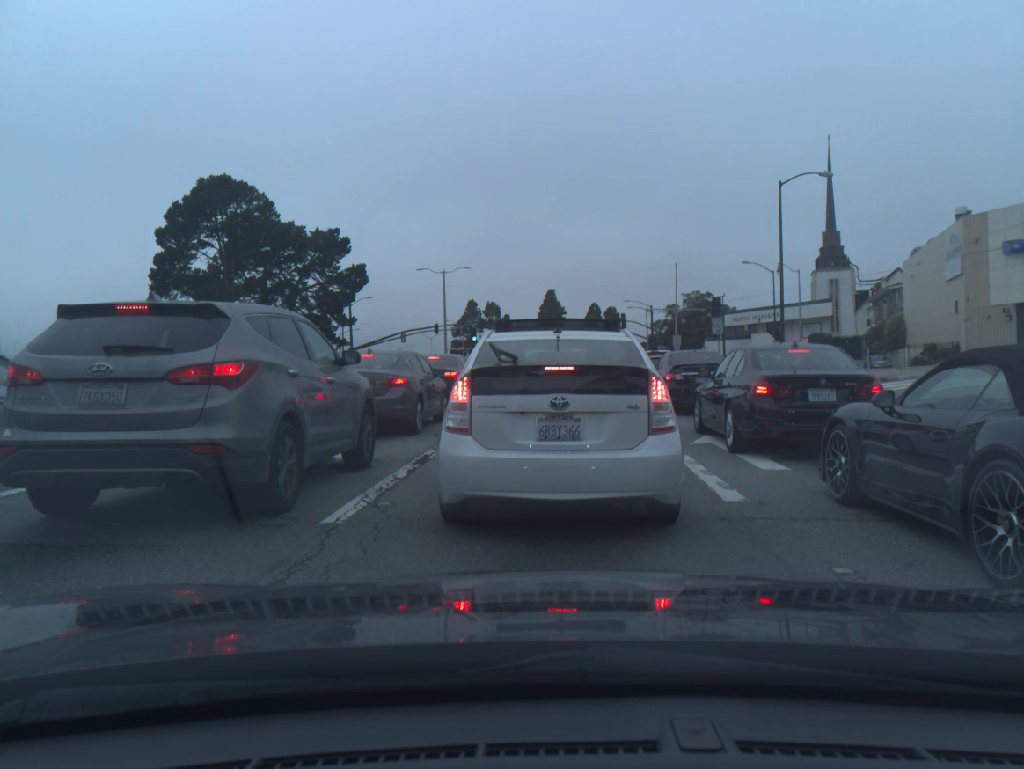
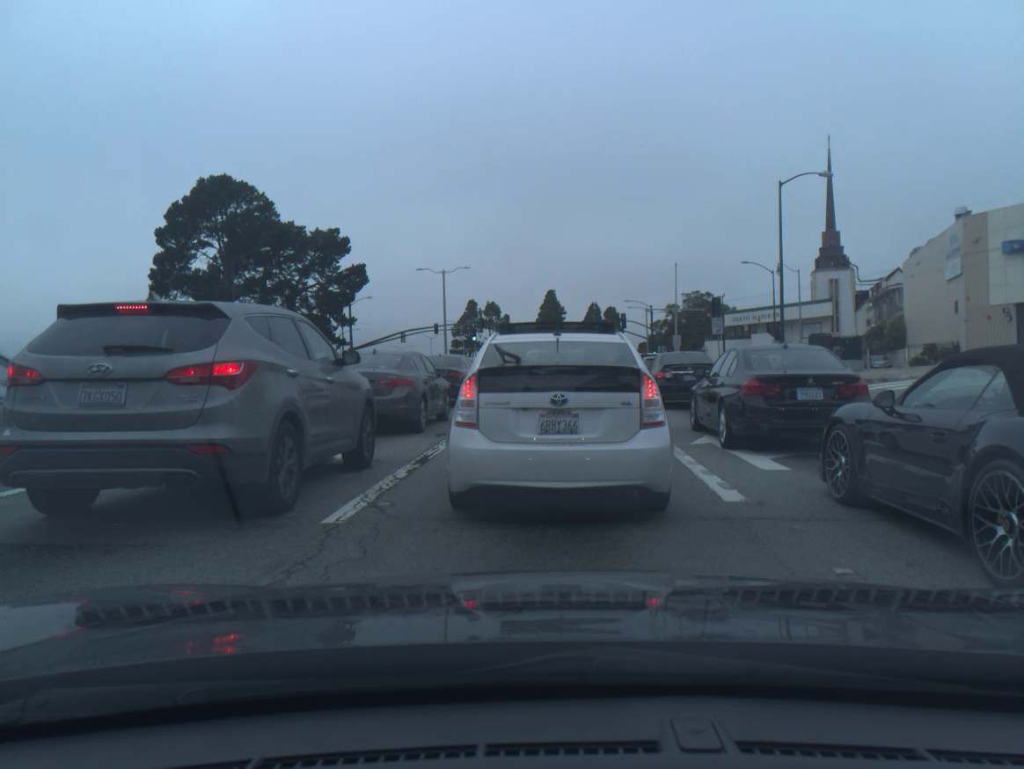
(0.0, +0.1) m; 0°
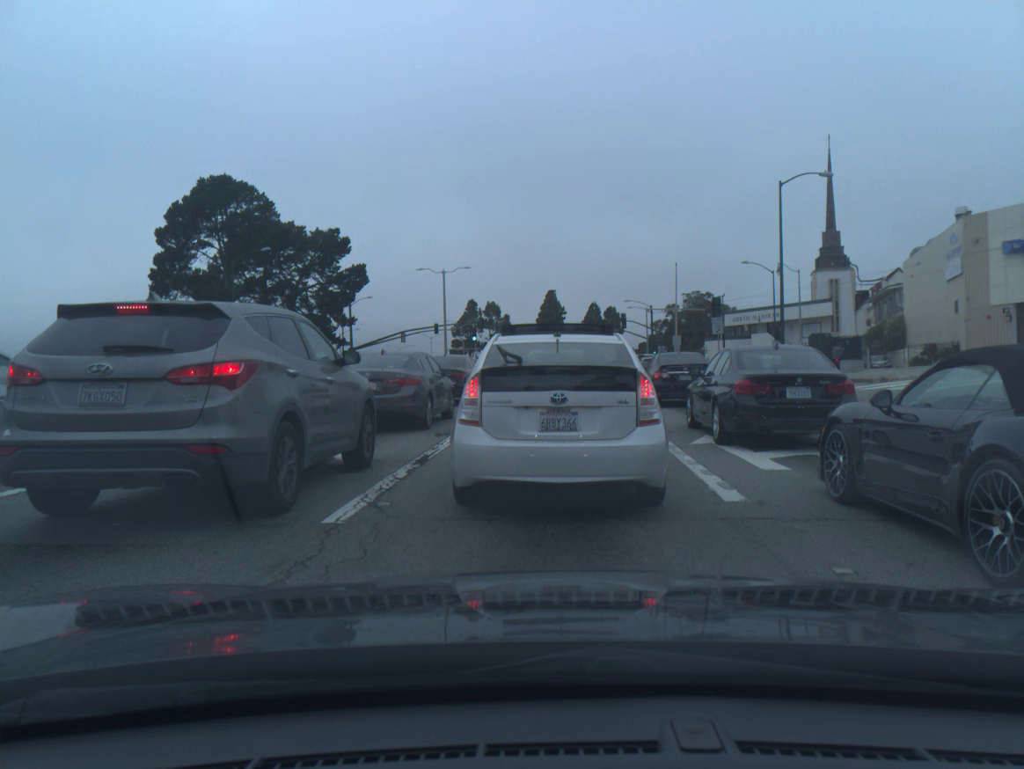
(0.0, 0.0) m; 0°
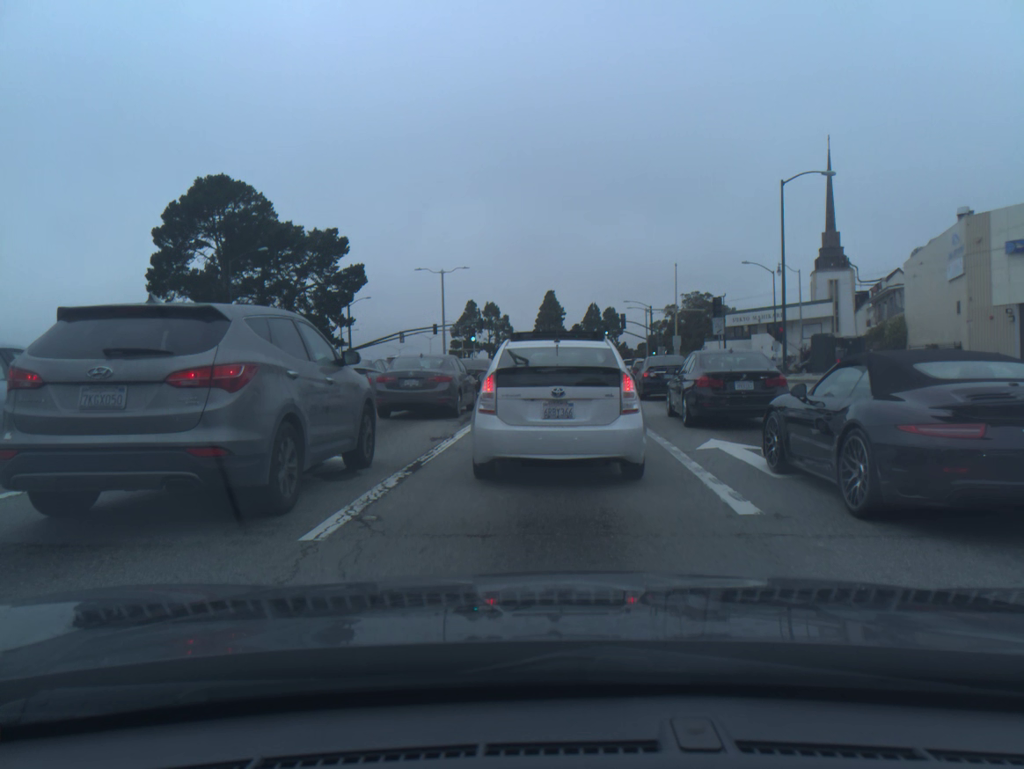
(0.0, +0.5) m; 0°
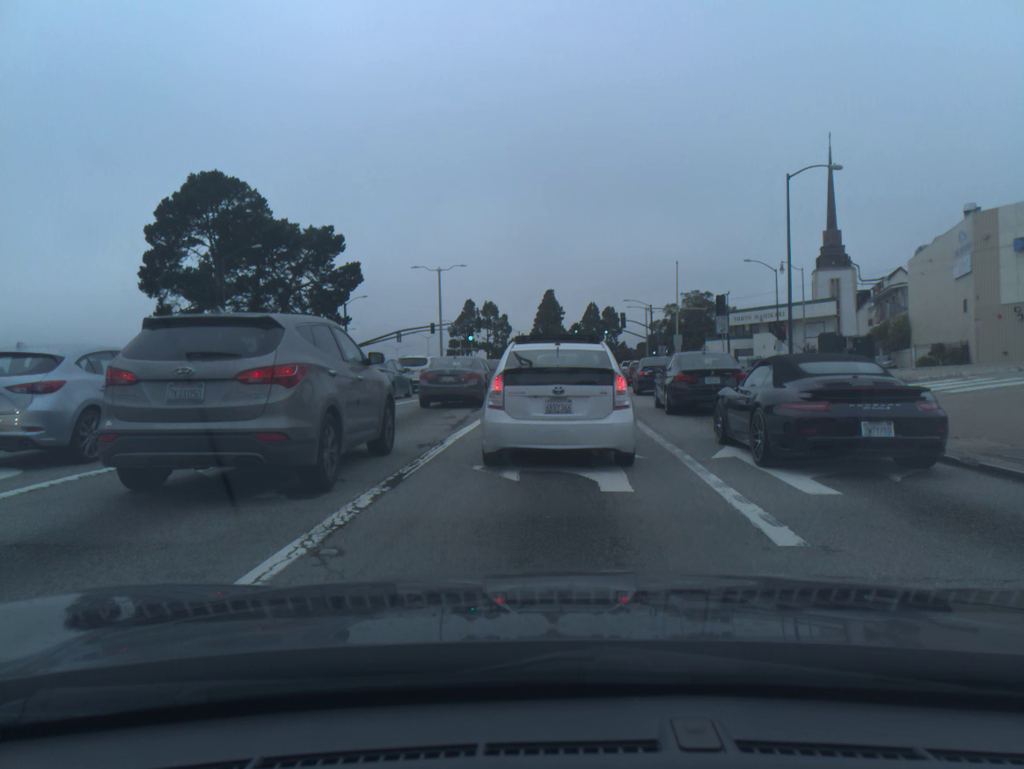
(0.0, +1.1) m; 0°
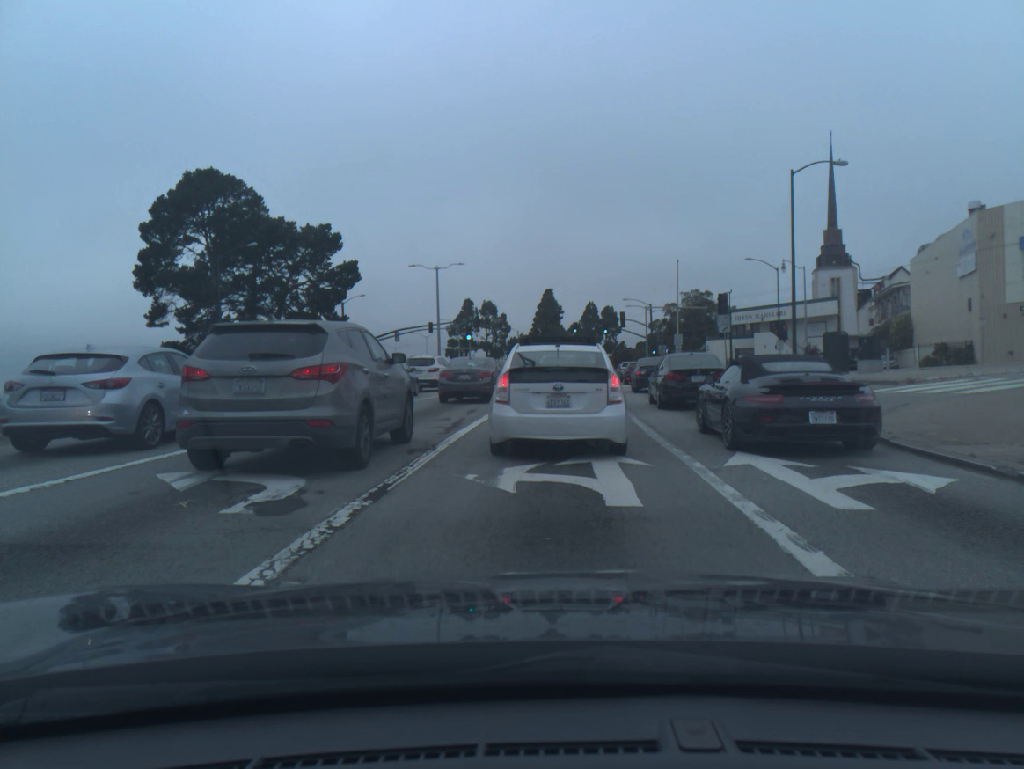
(0.0, +0.7) m; 0°
